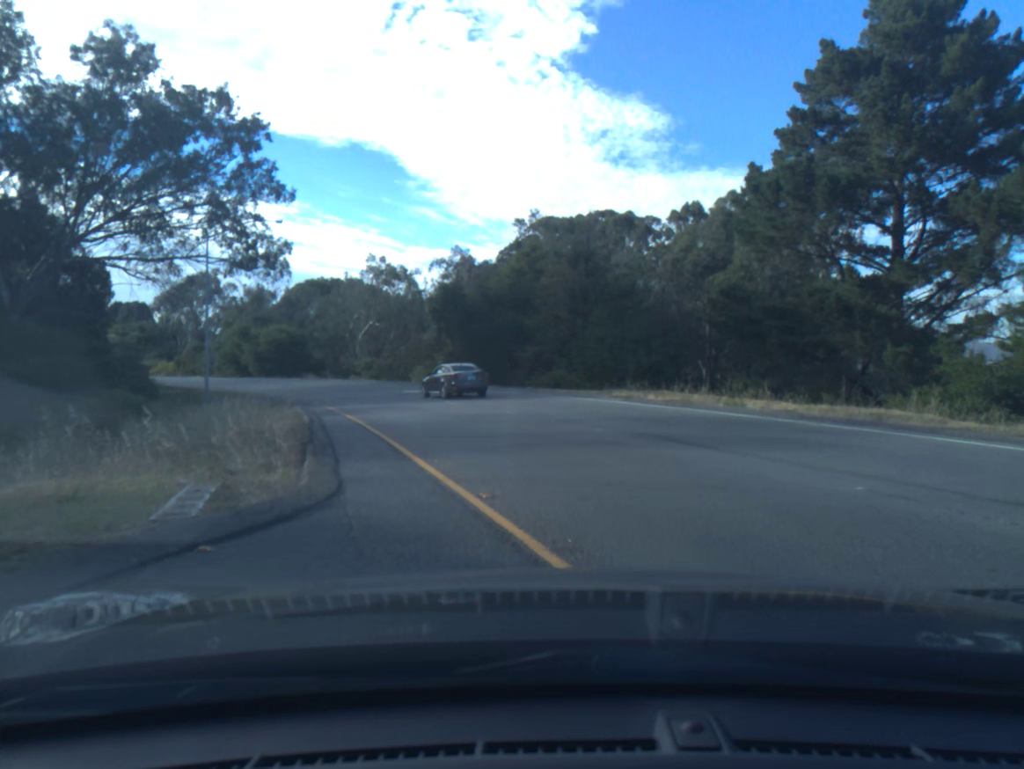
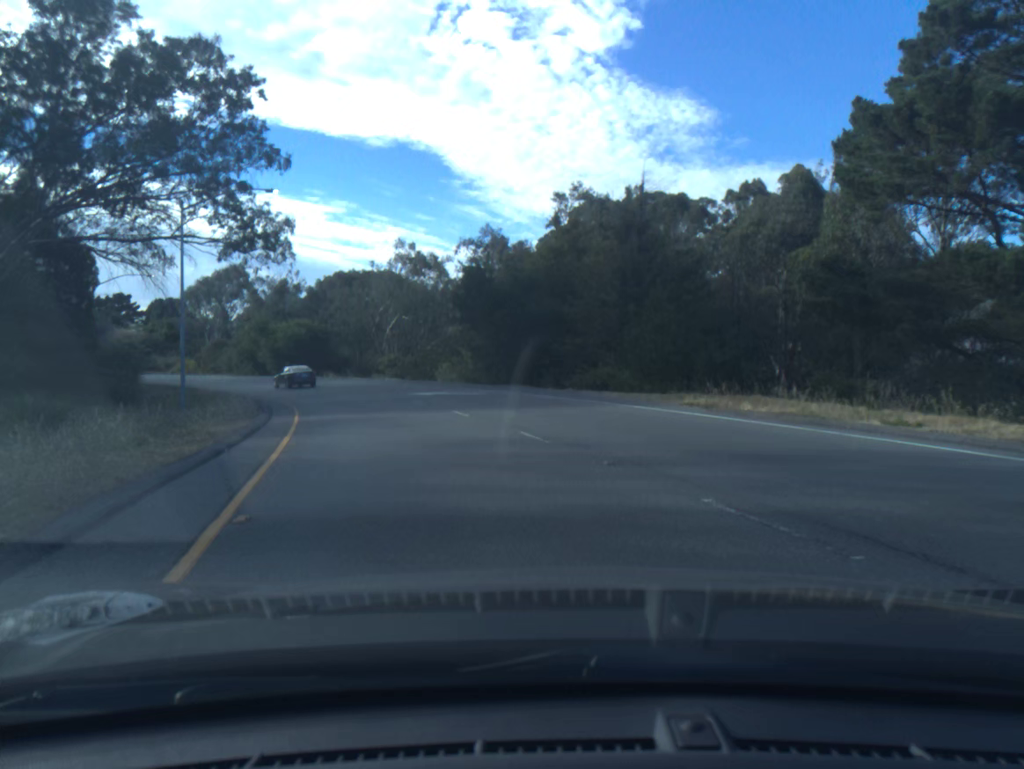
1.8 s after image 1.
(-0.9, +7.9) m; -13°
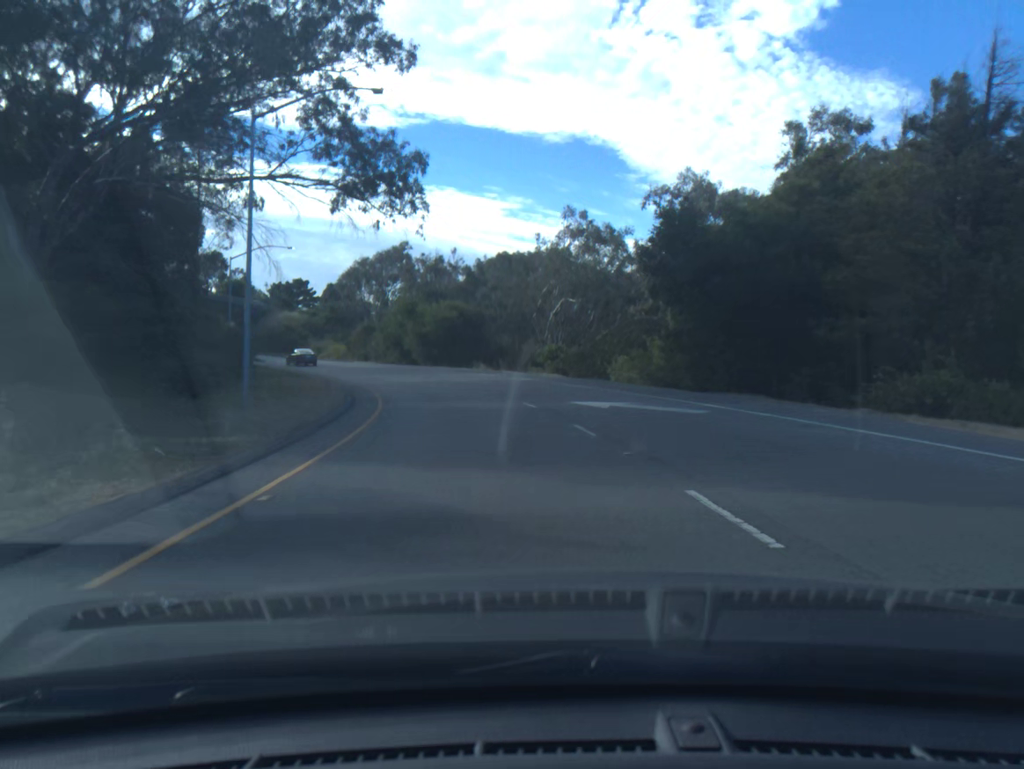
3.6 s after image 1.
(-1.5, +13.8) m; -10°
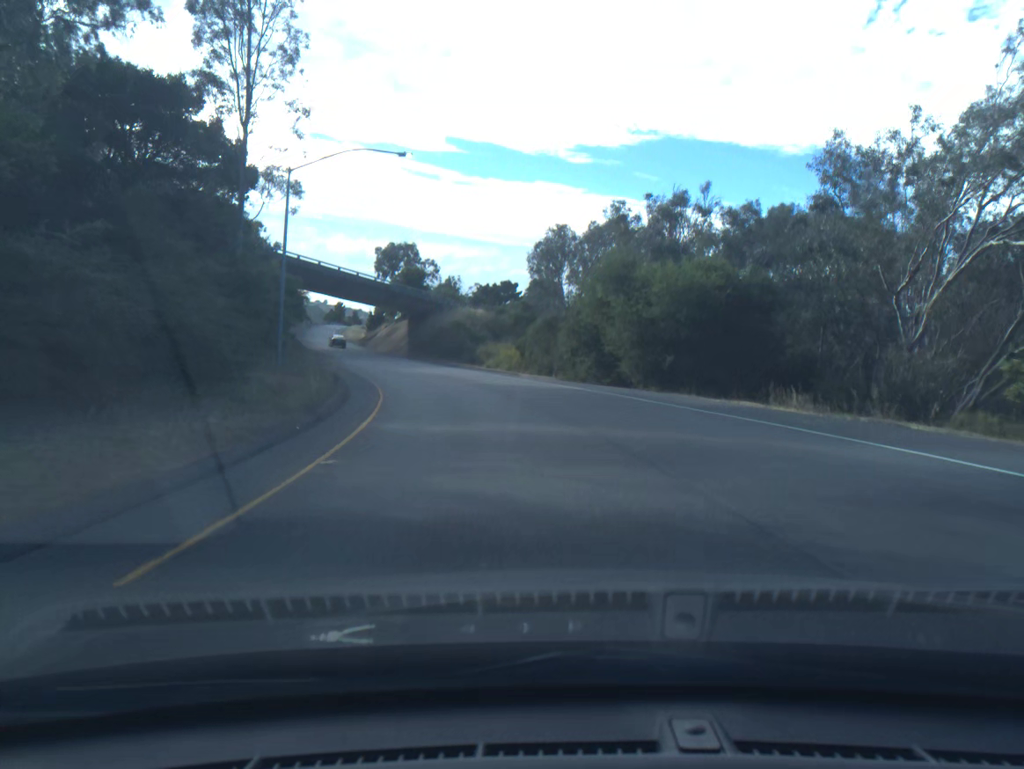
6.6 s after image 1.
(-4.6, +34.0) m; -15°
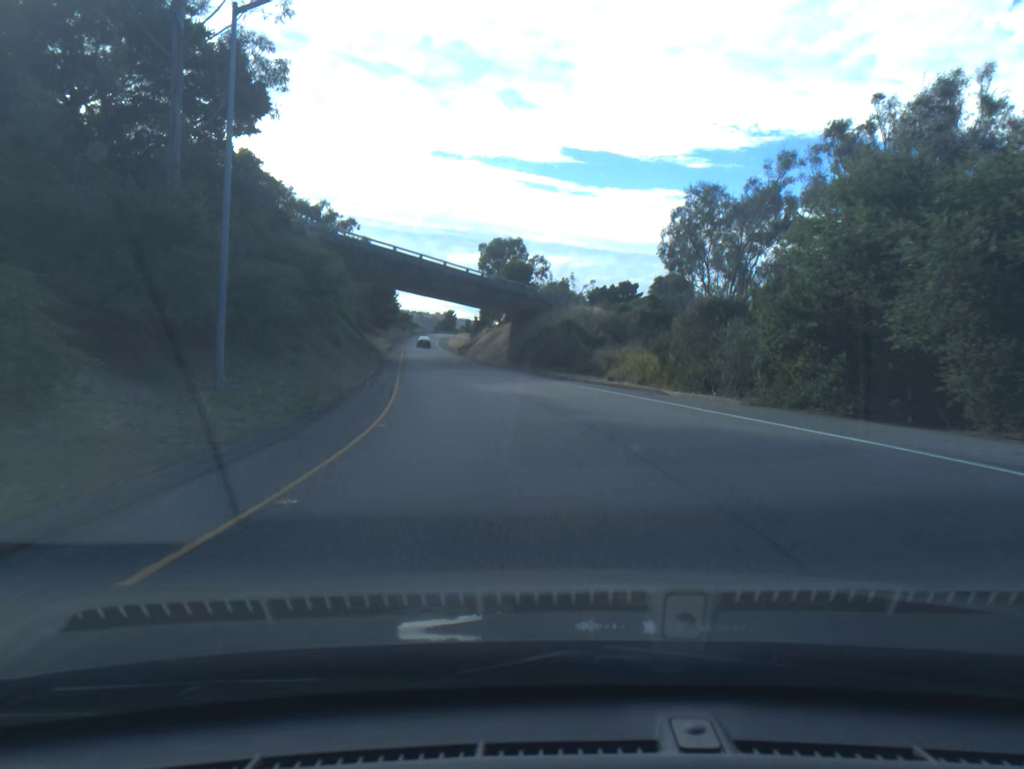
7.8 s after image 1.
(-1.2, +17.4) m; -8°
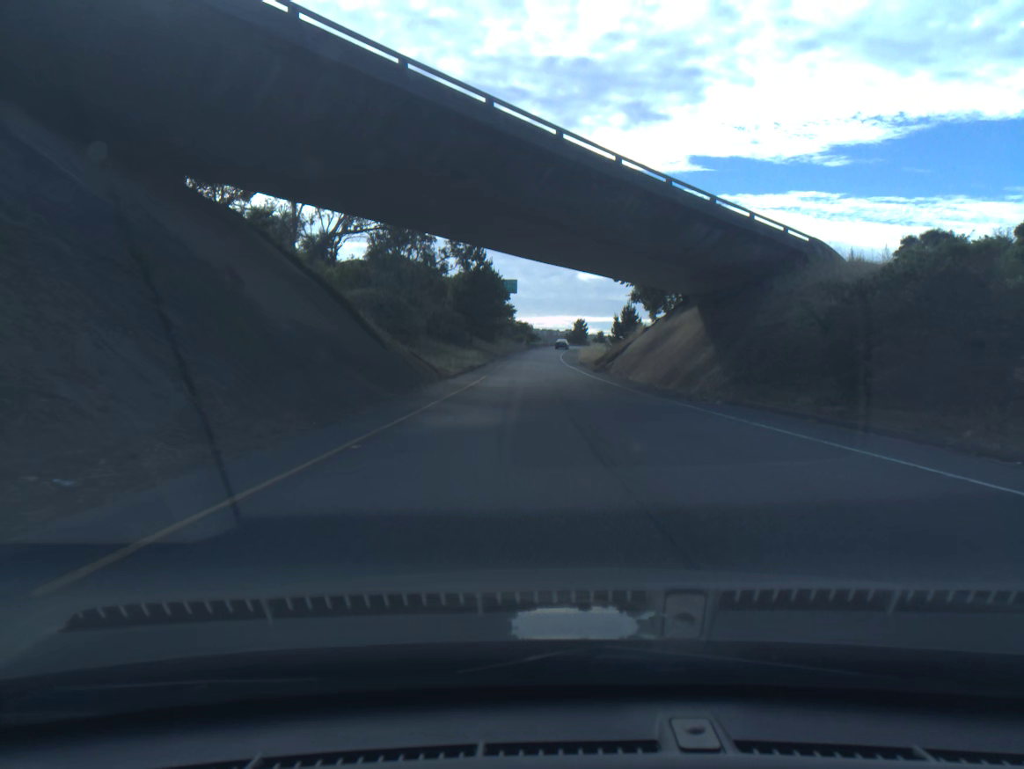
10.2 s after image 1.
(-4.2, +39.8) m; -9°
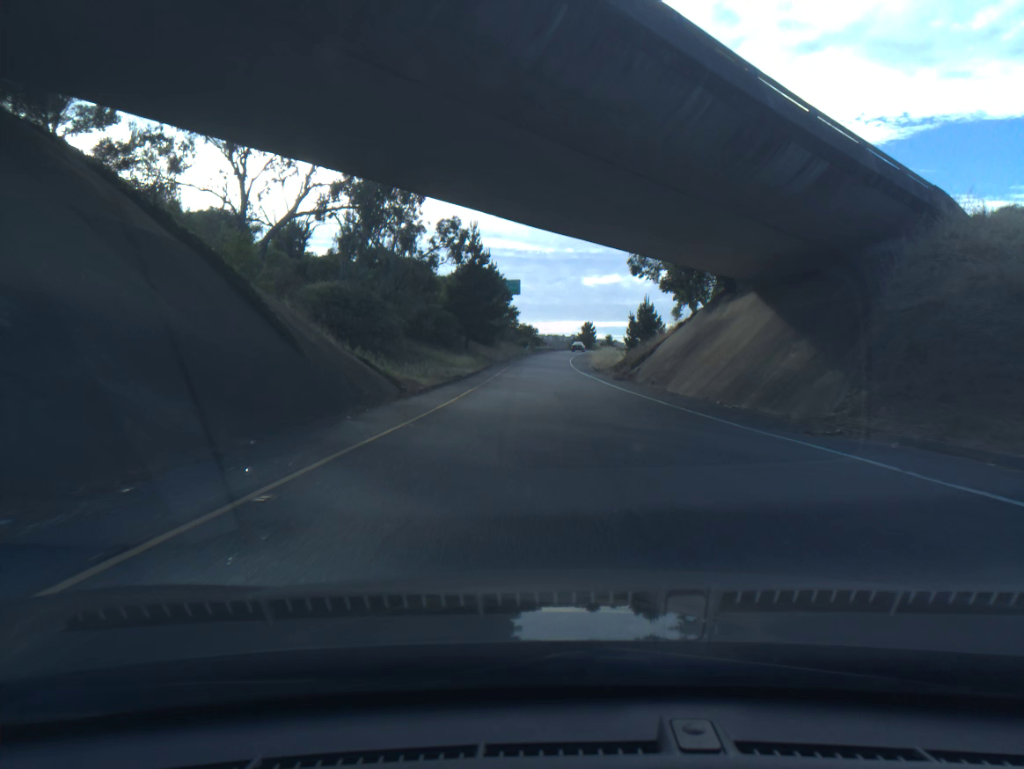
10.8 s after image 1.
(0.0, +10.9) m; 0°
